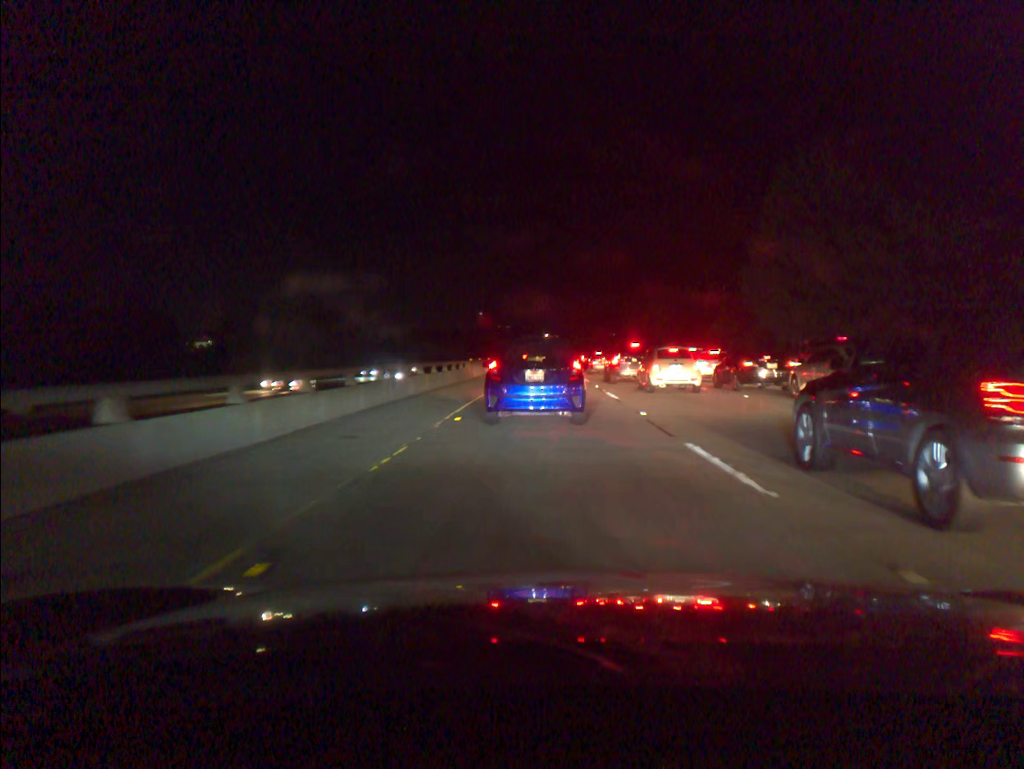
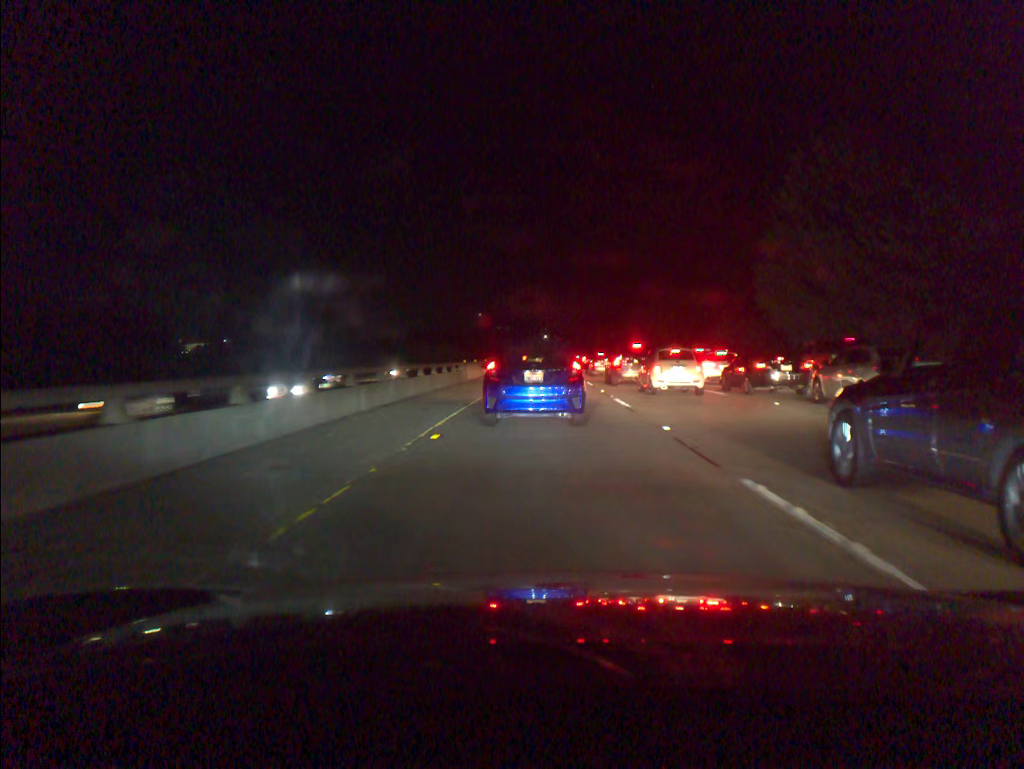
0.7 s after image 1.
(0.0, +2.9) m; 0°
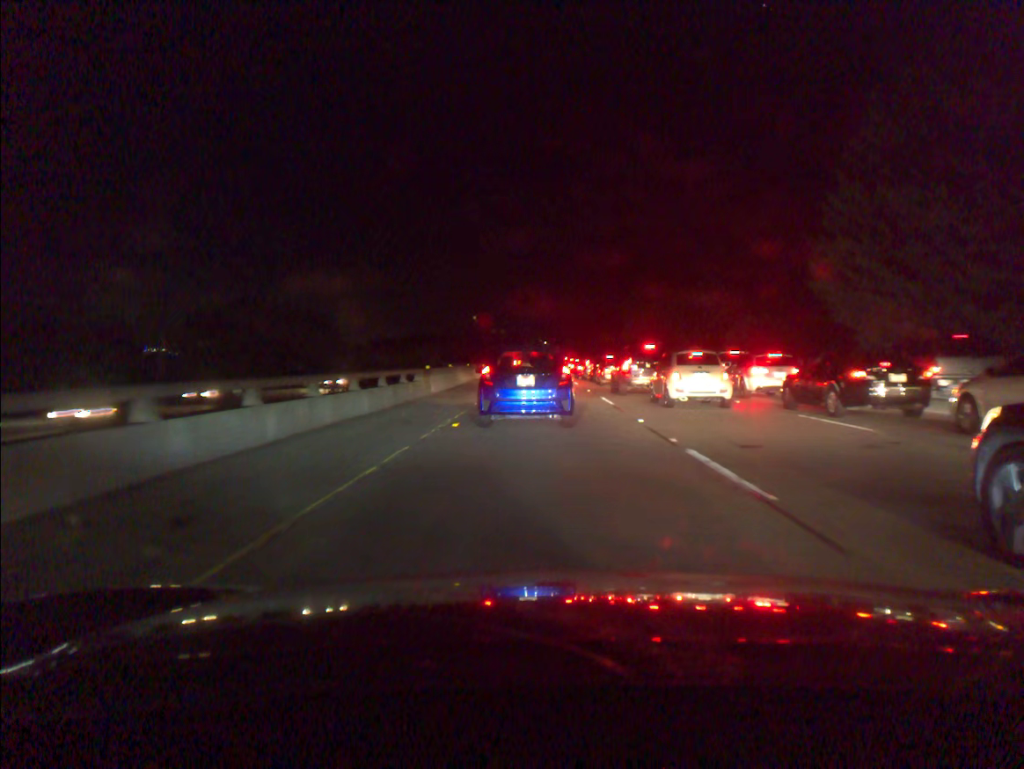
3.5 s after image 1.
(+0.1, +11.6) m; +1°
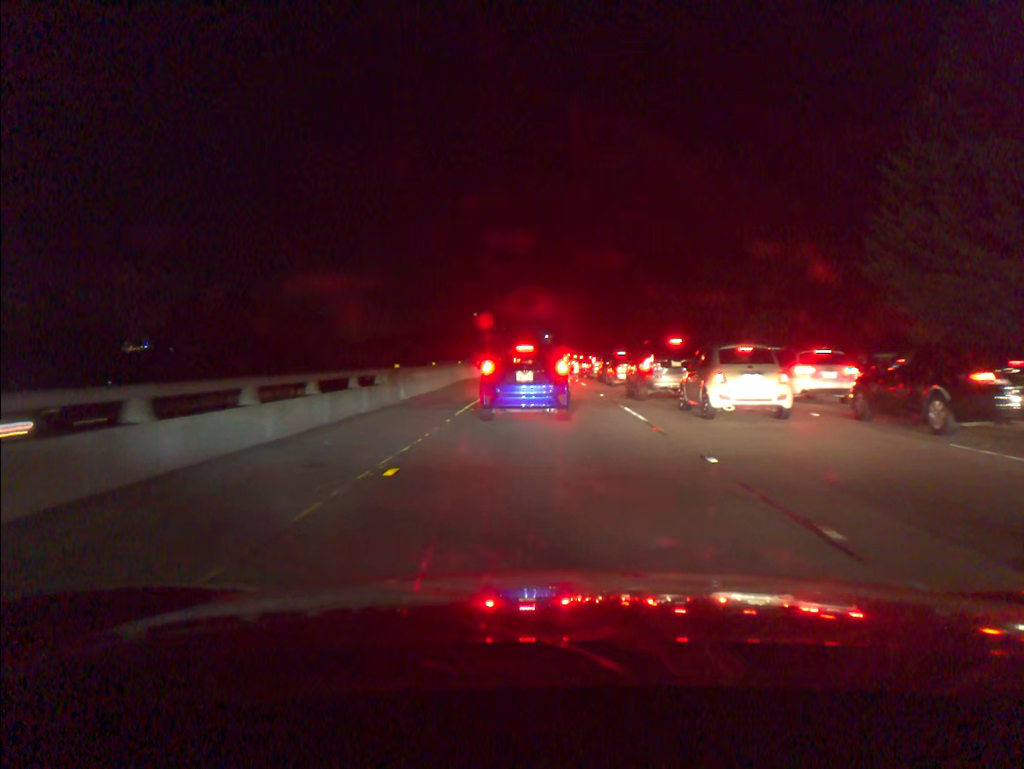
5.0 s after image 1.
(0.0, +6.3) m; 0°
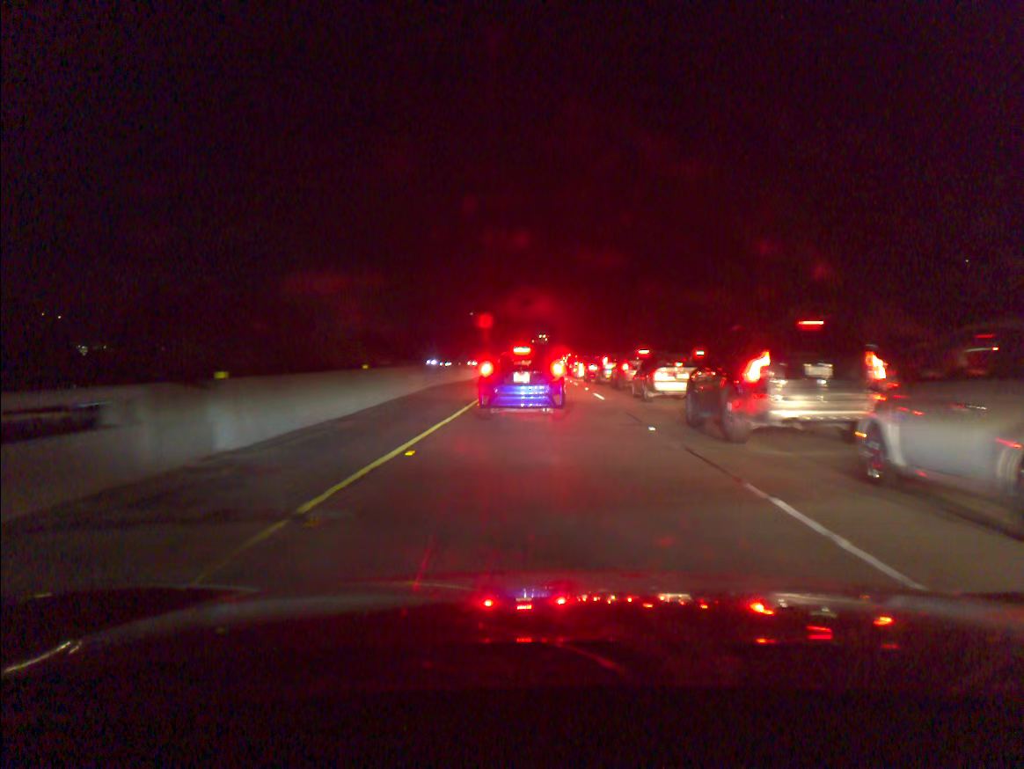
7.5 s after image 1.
(0.0, +12.1) m; 0°
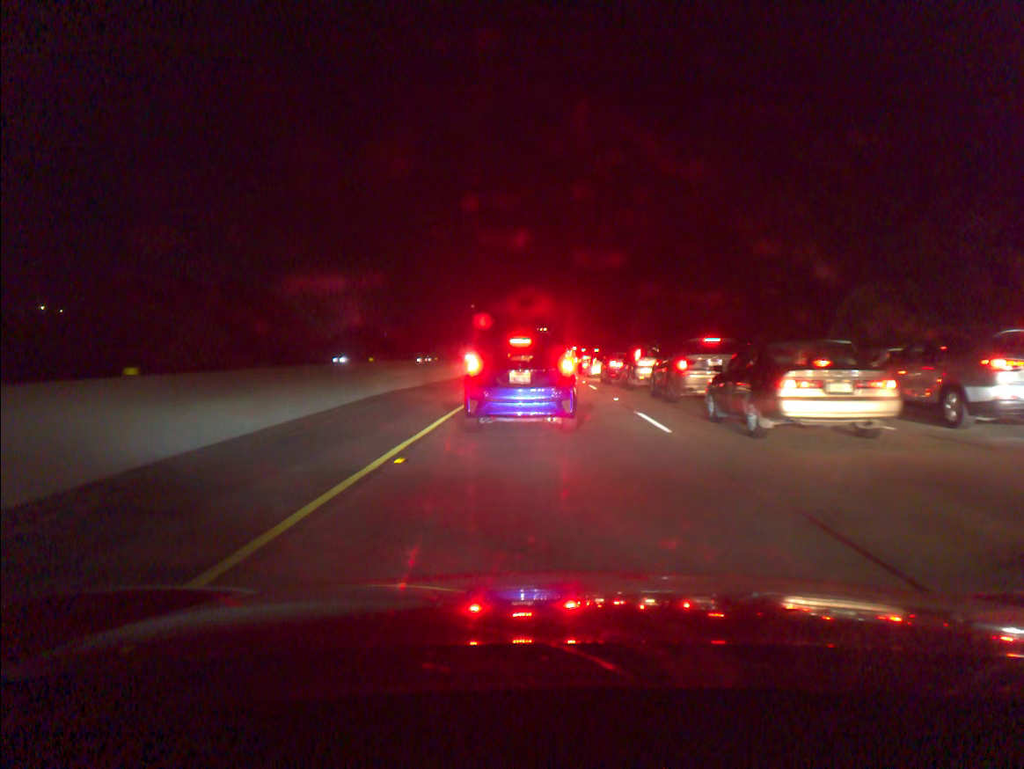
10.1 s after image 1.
(0.0, +11.8) m; 0°
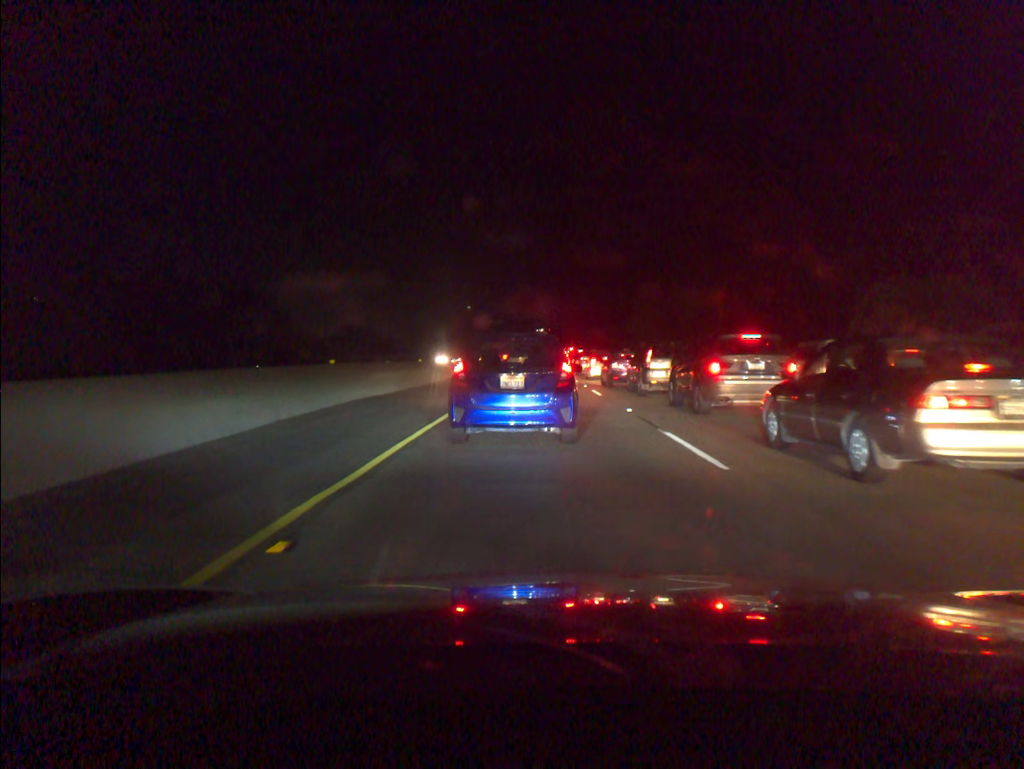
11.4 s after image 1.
(0.0, +4.0) m; 0°
